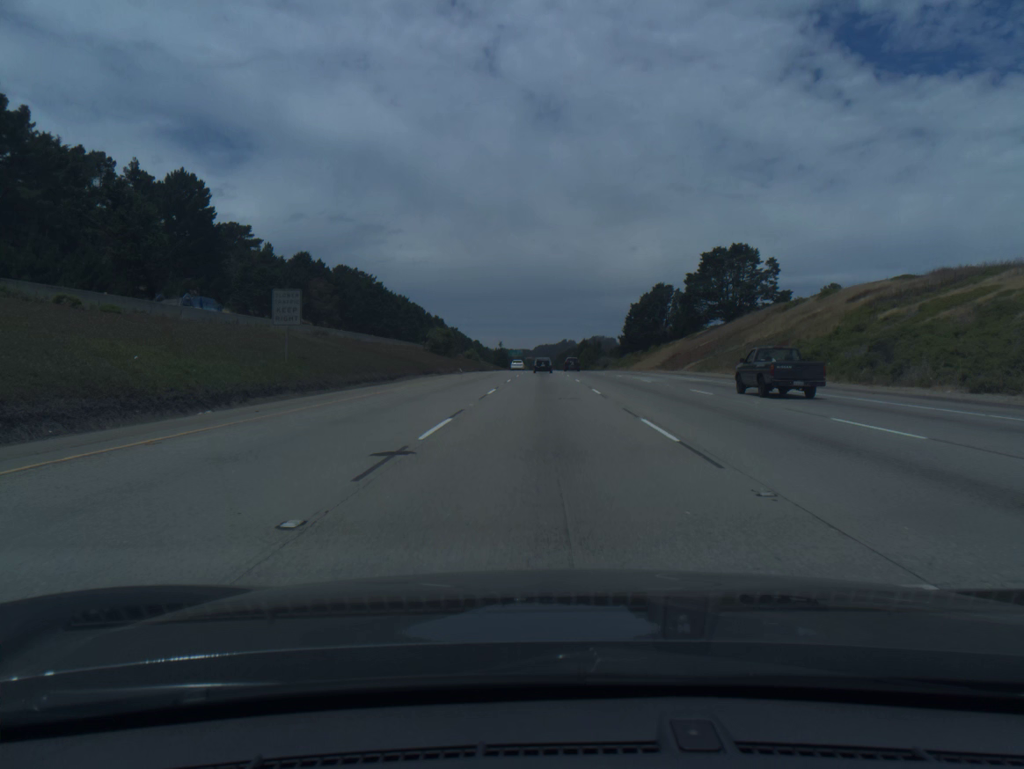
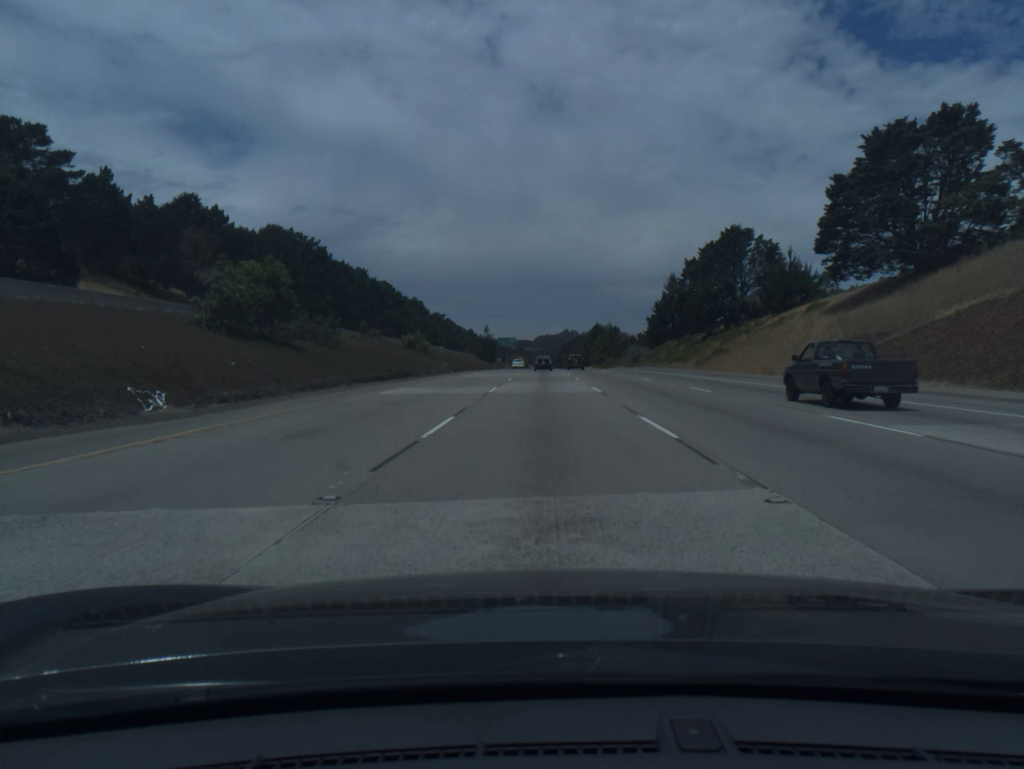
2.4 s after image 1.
(+0.1, +72.8) m; 0°
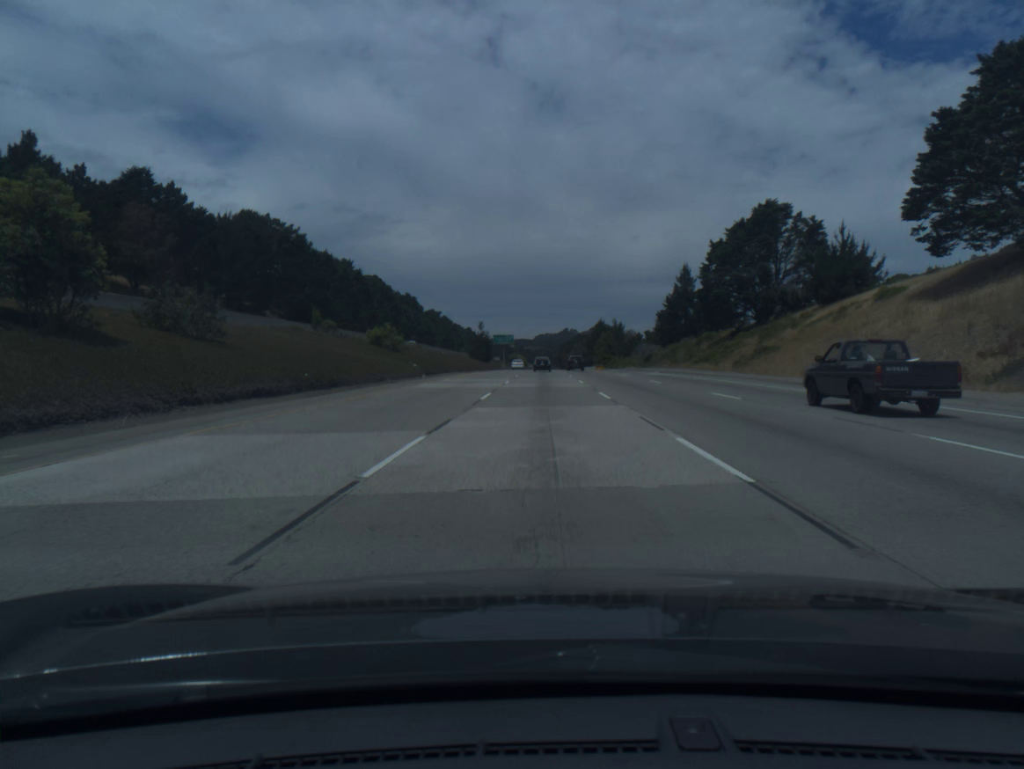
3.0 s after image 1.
(0.0, +18.5) m; 0°
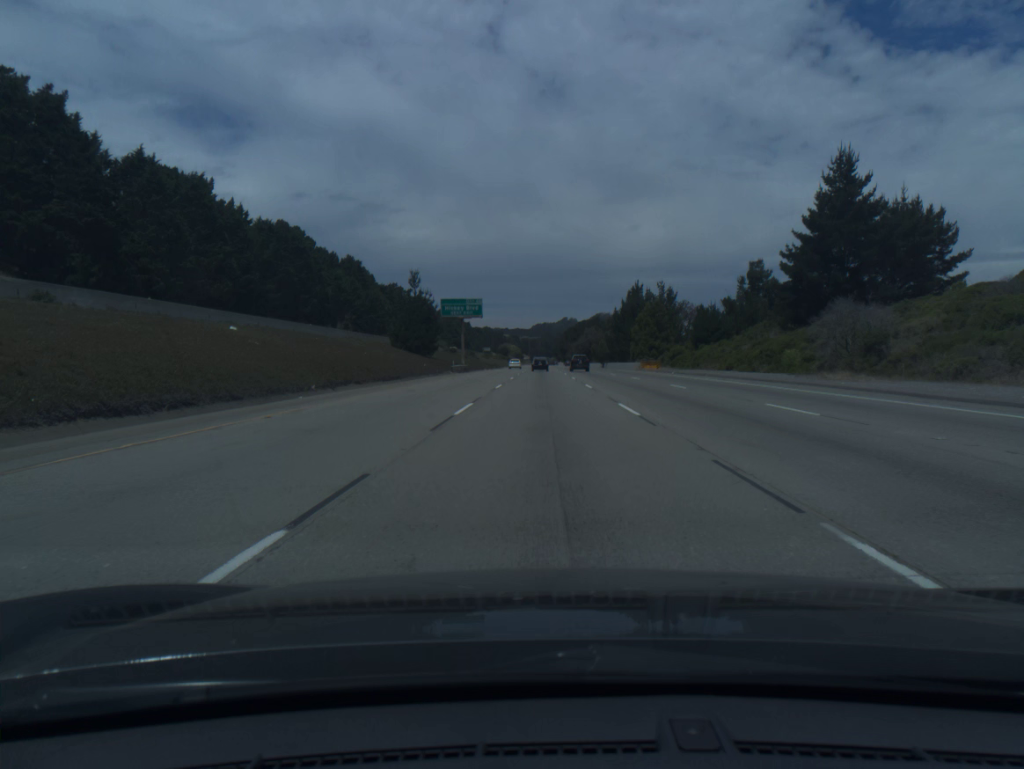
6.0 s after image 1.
(+0.1, +93.9) m; 0°
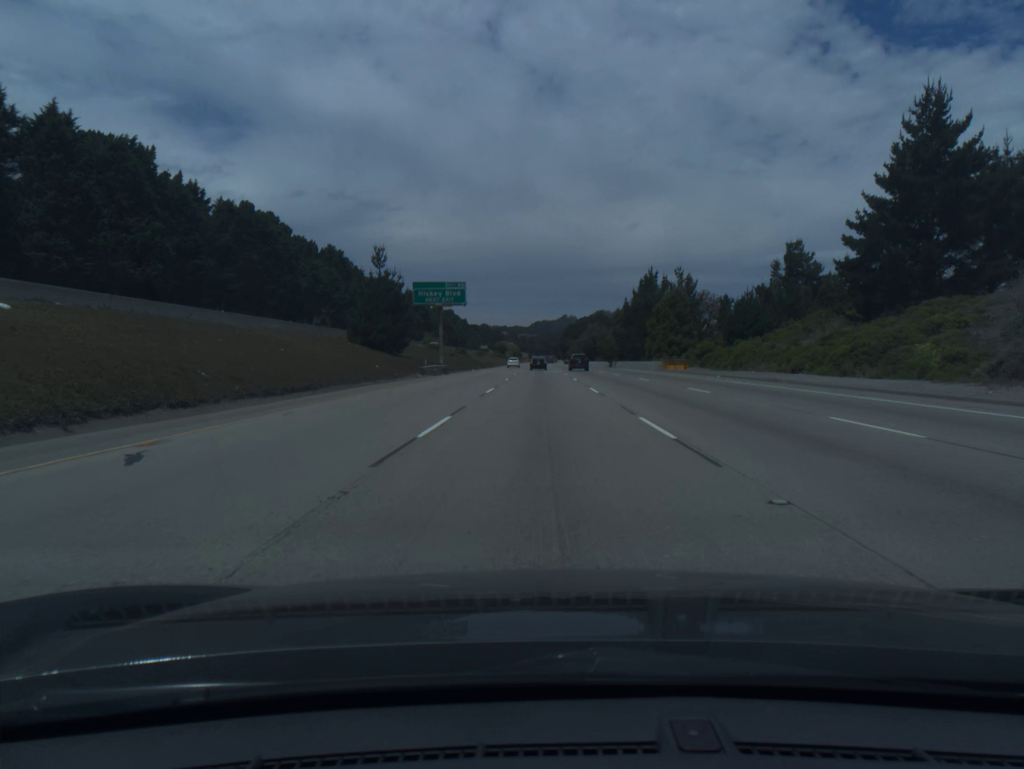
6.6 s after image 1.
(0.0, +19.1) m; 0°
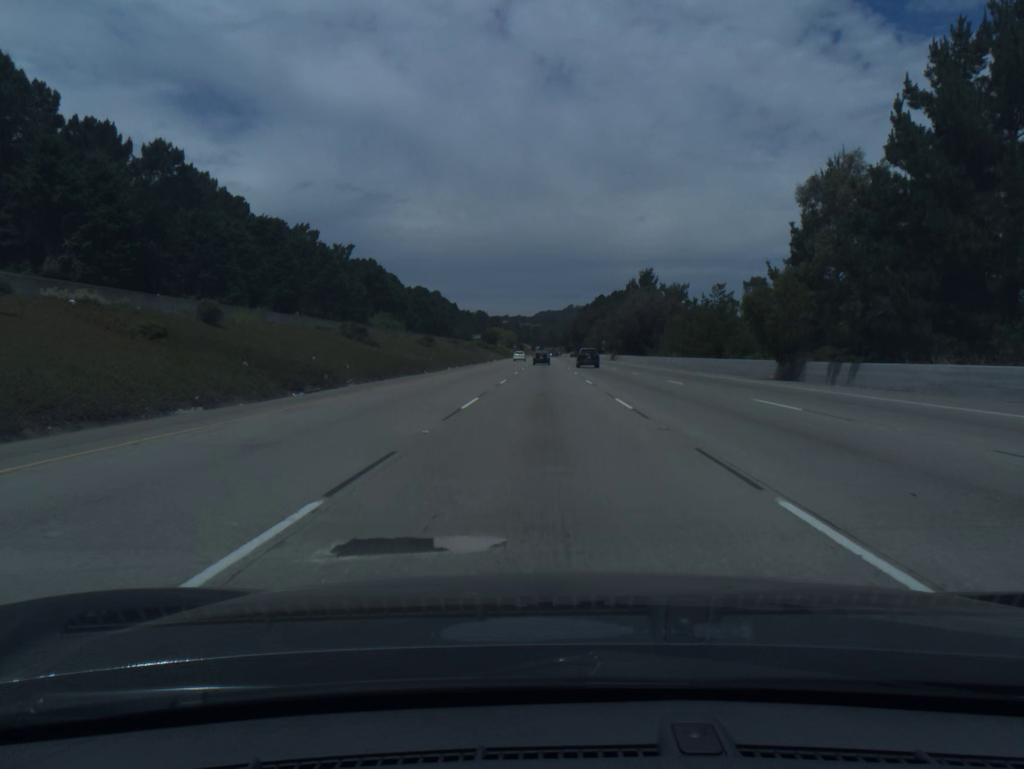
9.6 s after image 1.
(-0.2, +96.6) m; 0°
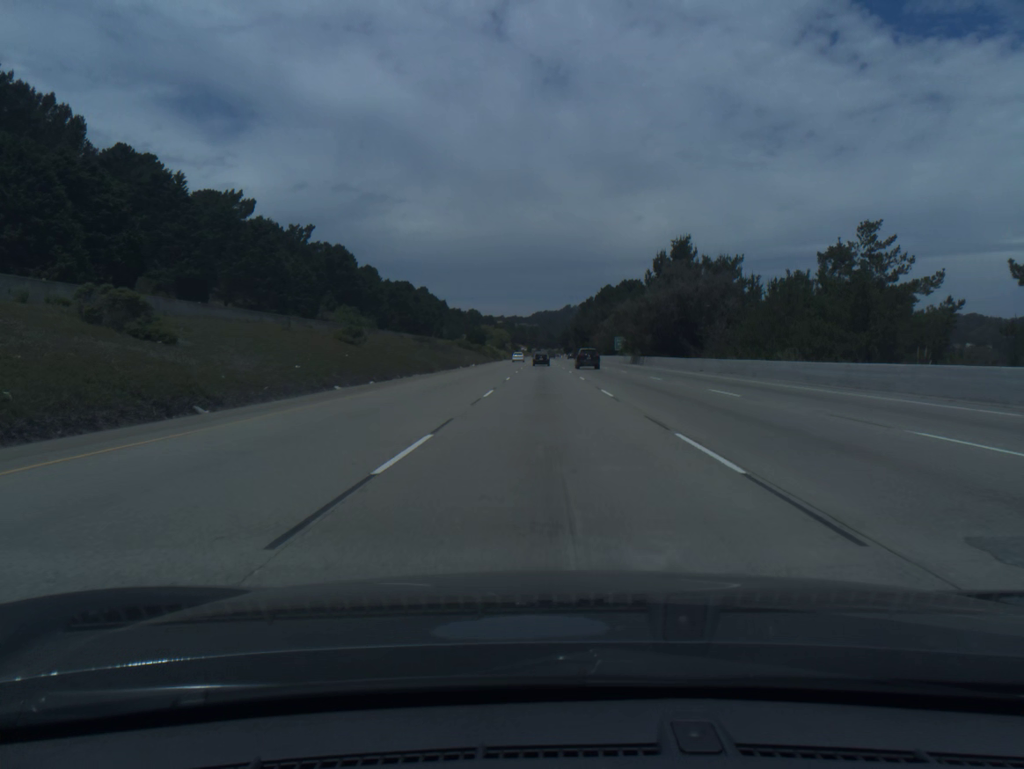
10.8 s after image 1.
(0.0, +38.5) m; 0°
